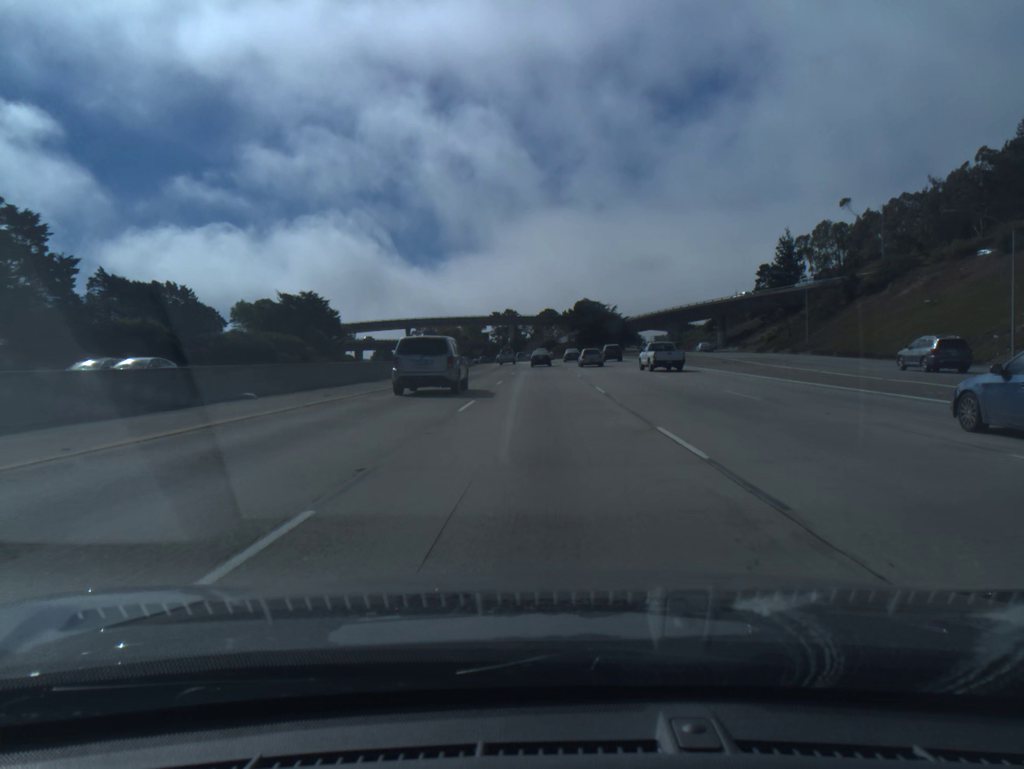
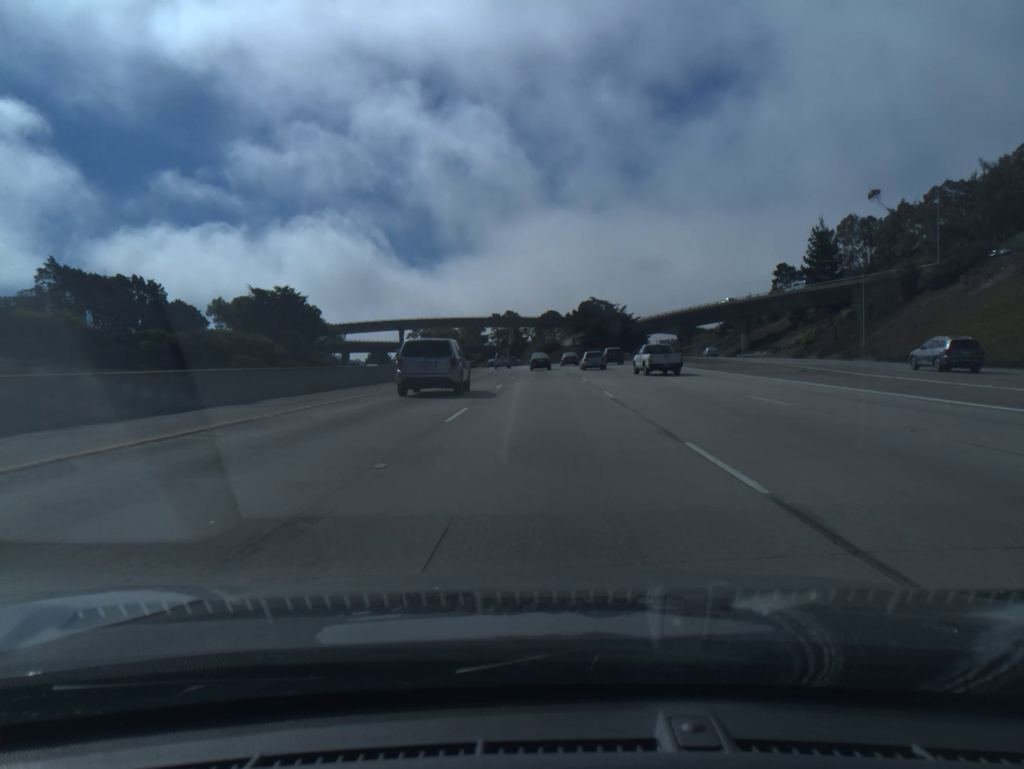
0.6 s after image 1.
(0.0, +16.9) m; 0°
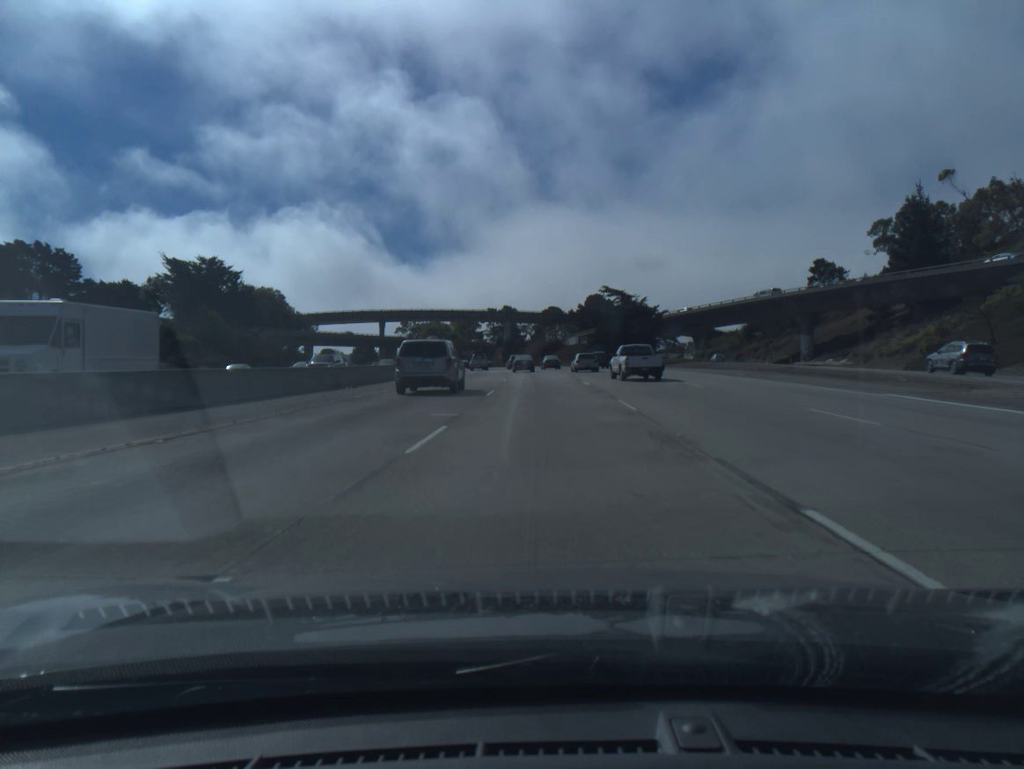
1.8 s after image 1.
(0.0, +33.9) m; 0°
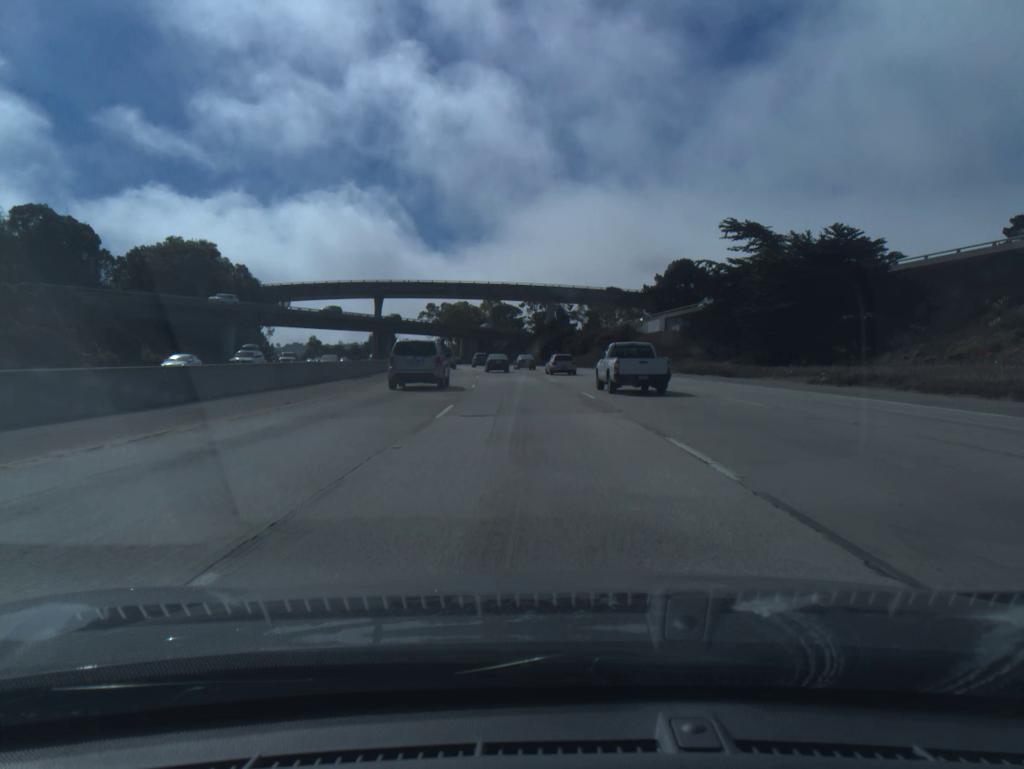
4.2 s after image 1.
(-1.1, +67.5) m; -3°
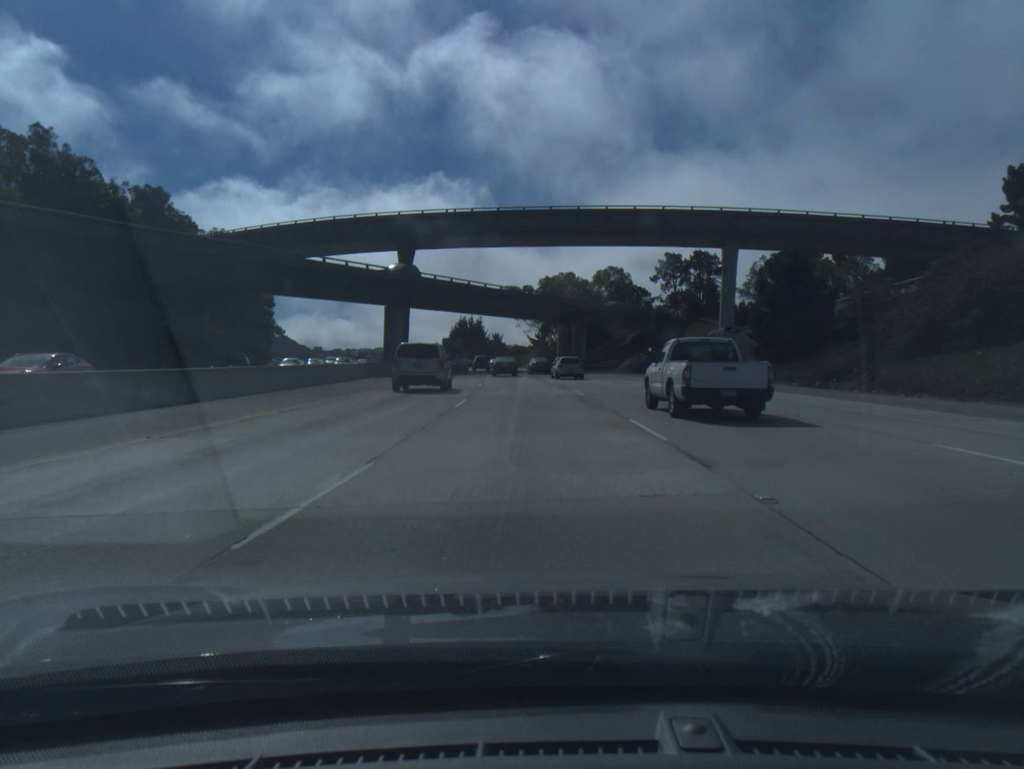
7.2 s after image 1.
(-6.0, +83.1) m; -8°
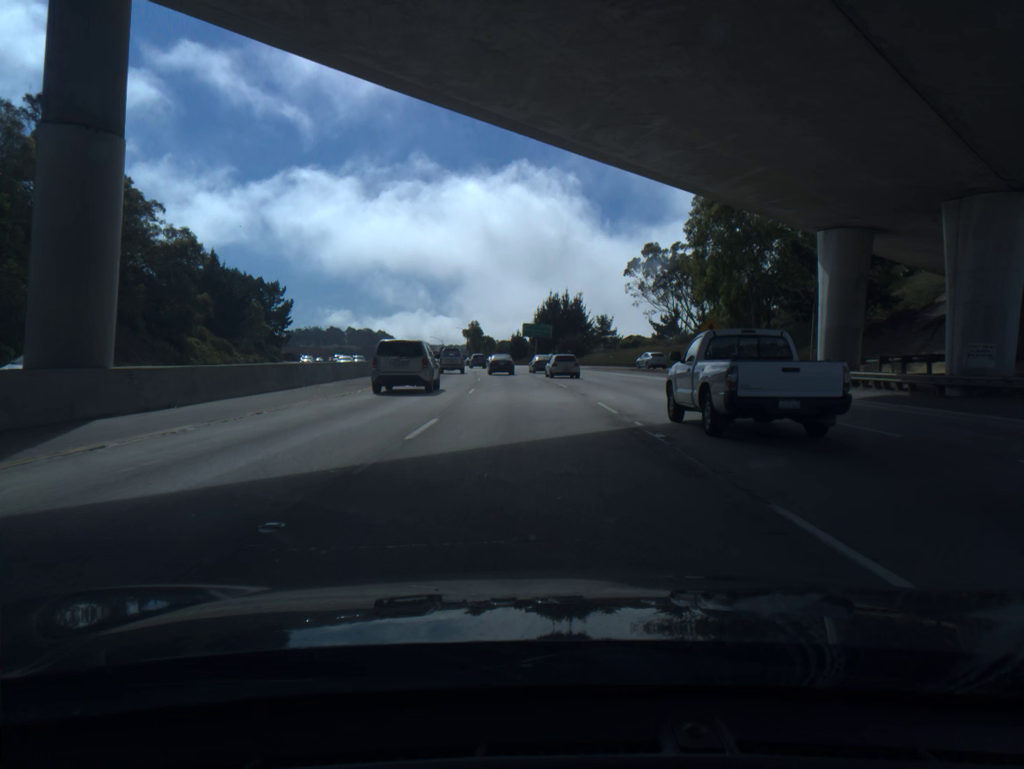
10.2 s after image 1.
(-5.1, +81.8) m; -7°
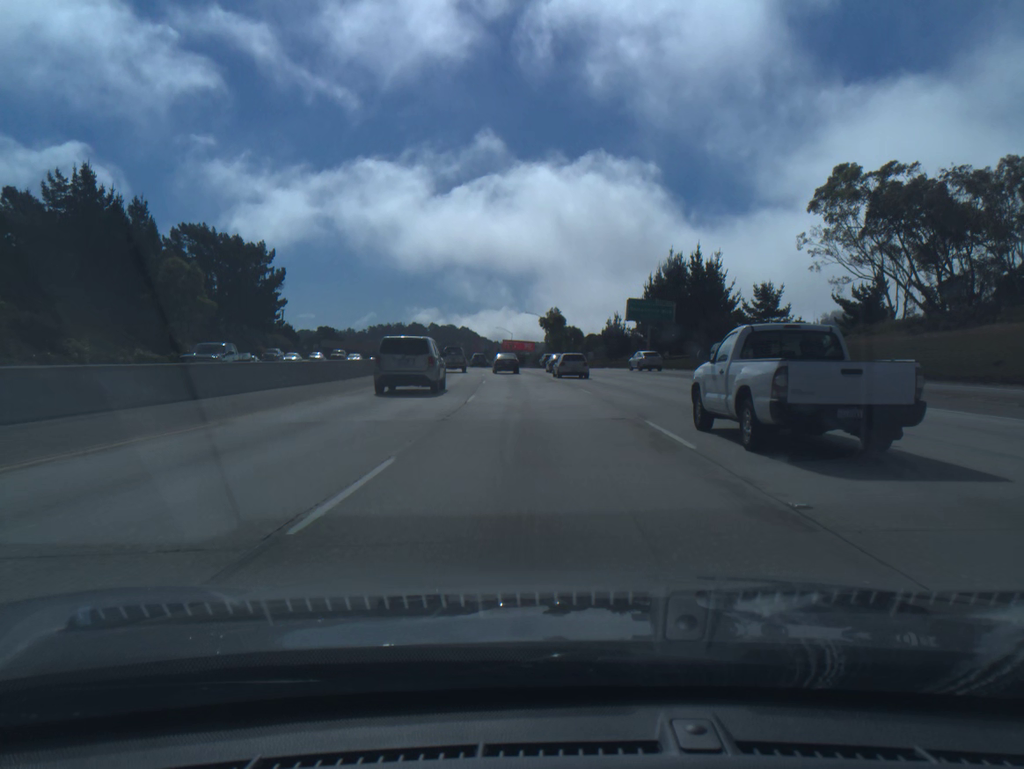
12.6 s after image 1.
(-3.7, +64.6) m; -6°
